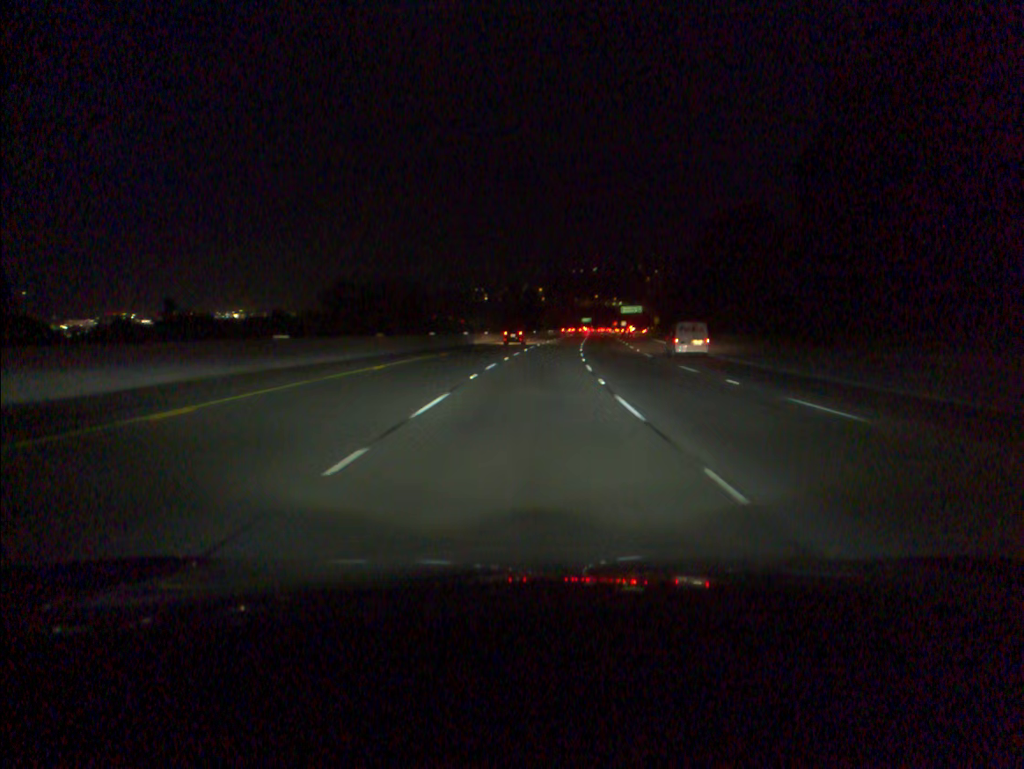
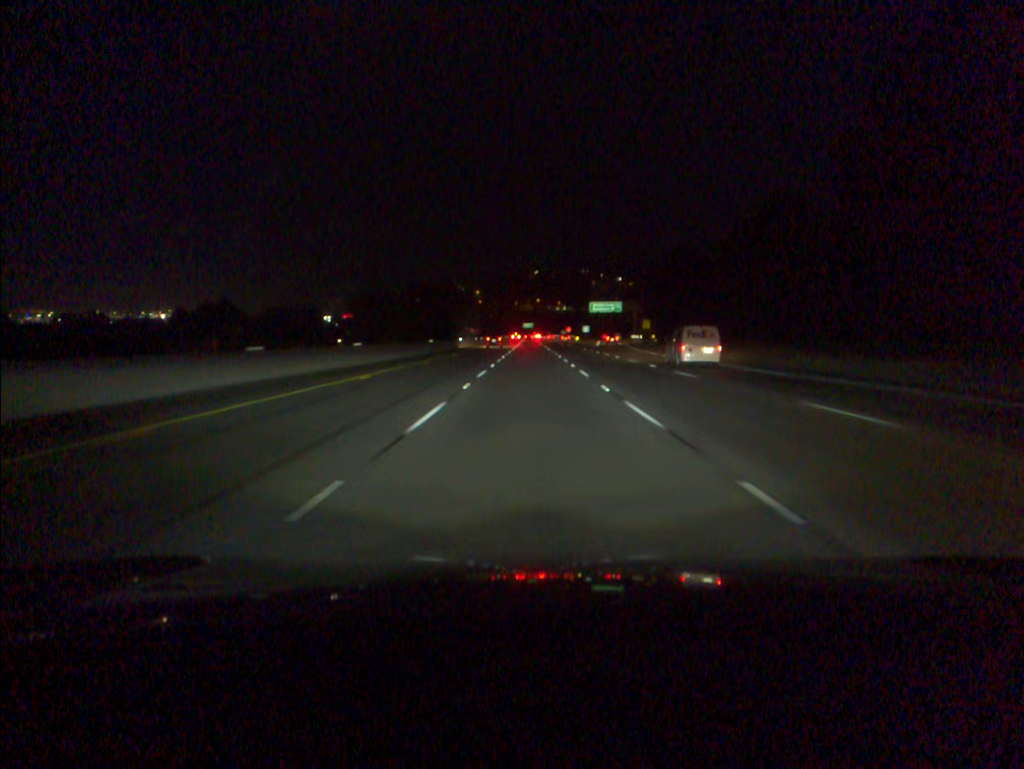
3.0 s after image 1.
(+4.4, +88.7) m; +5°
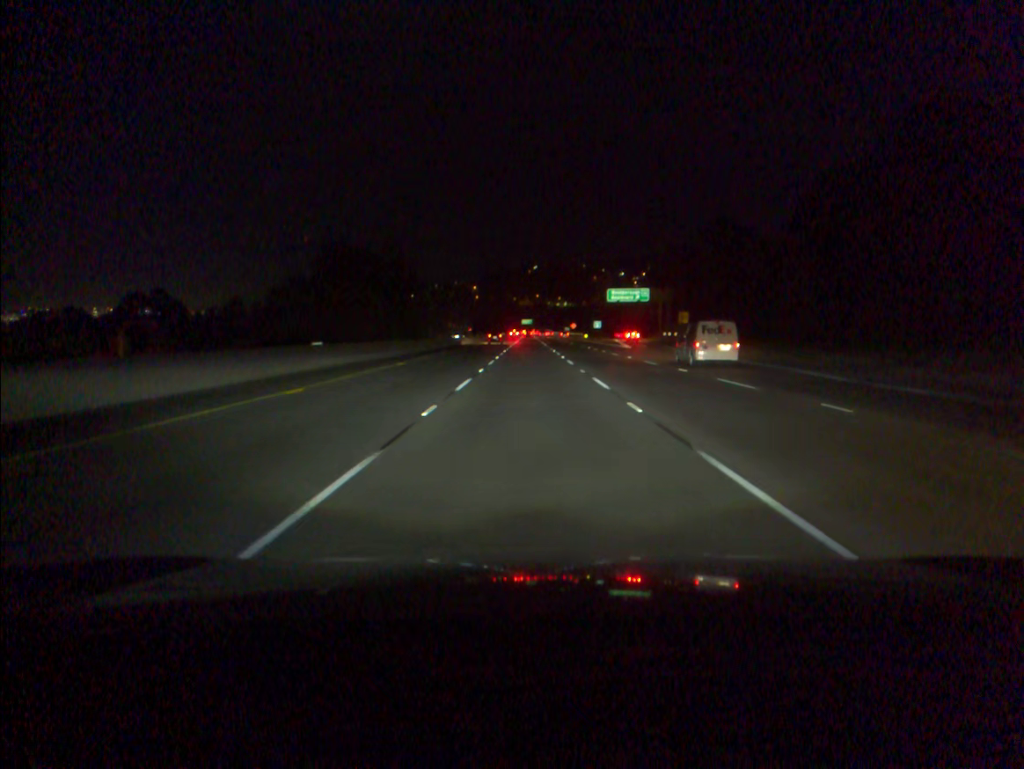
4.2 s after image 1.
(0.0, +36.4) m; 0°
